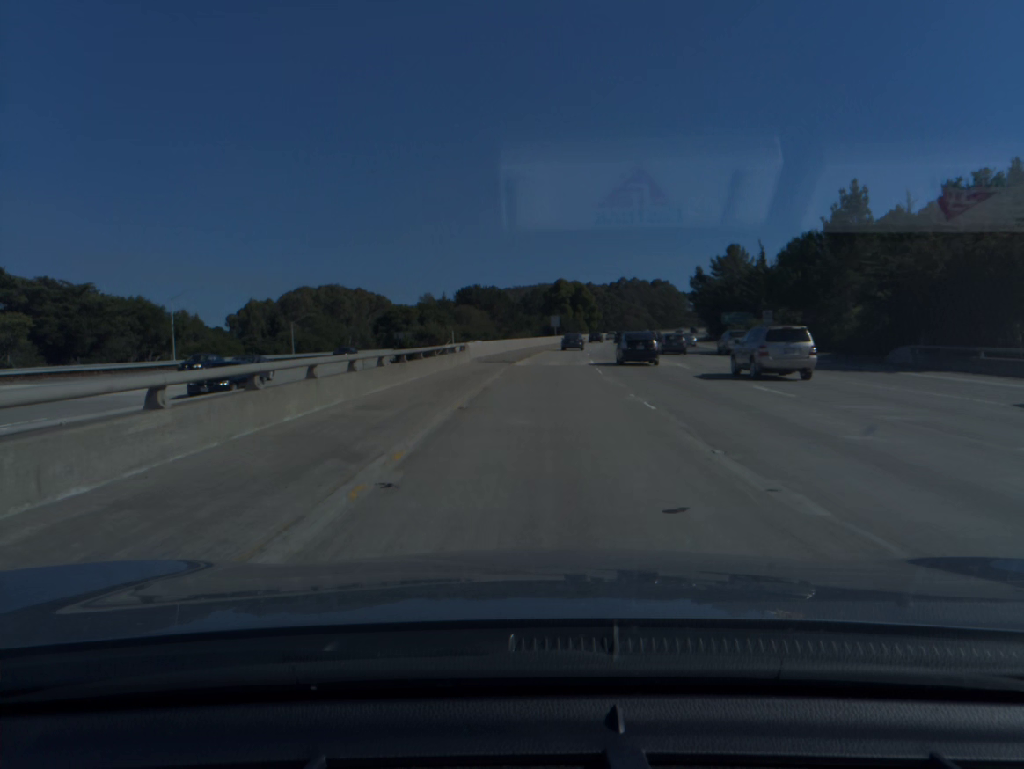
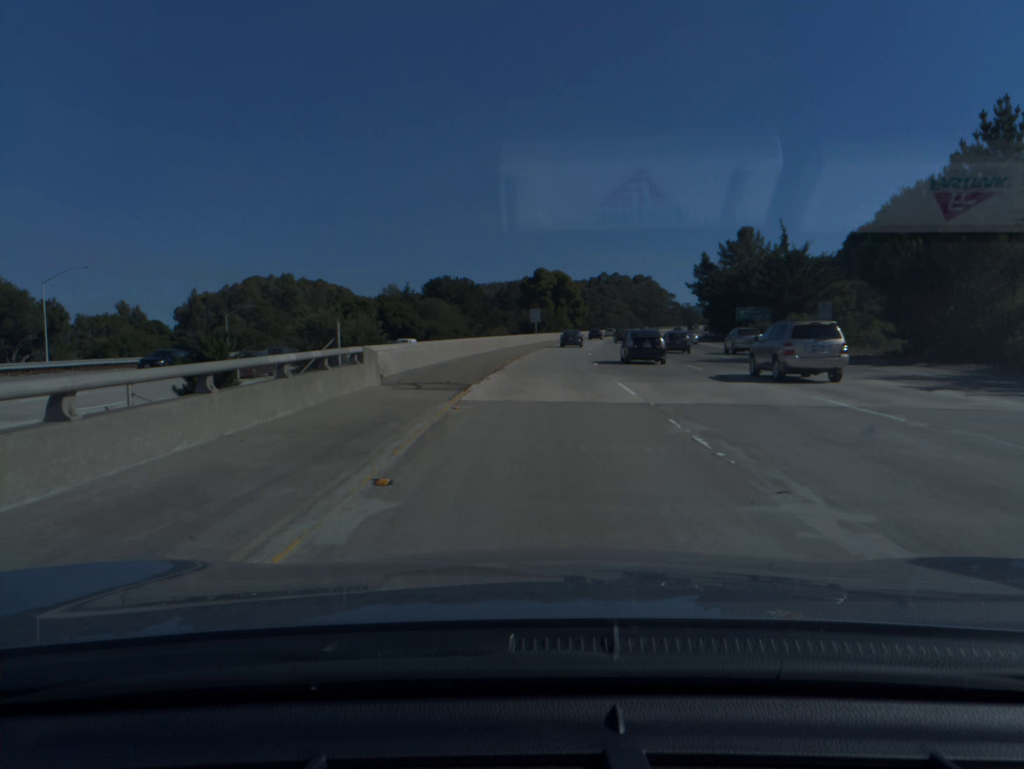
(+0.2, +20.0) m; +2°
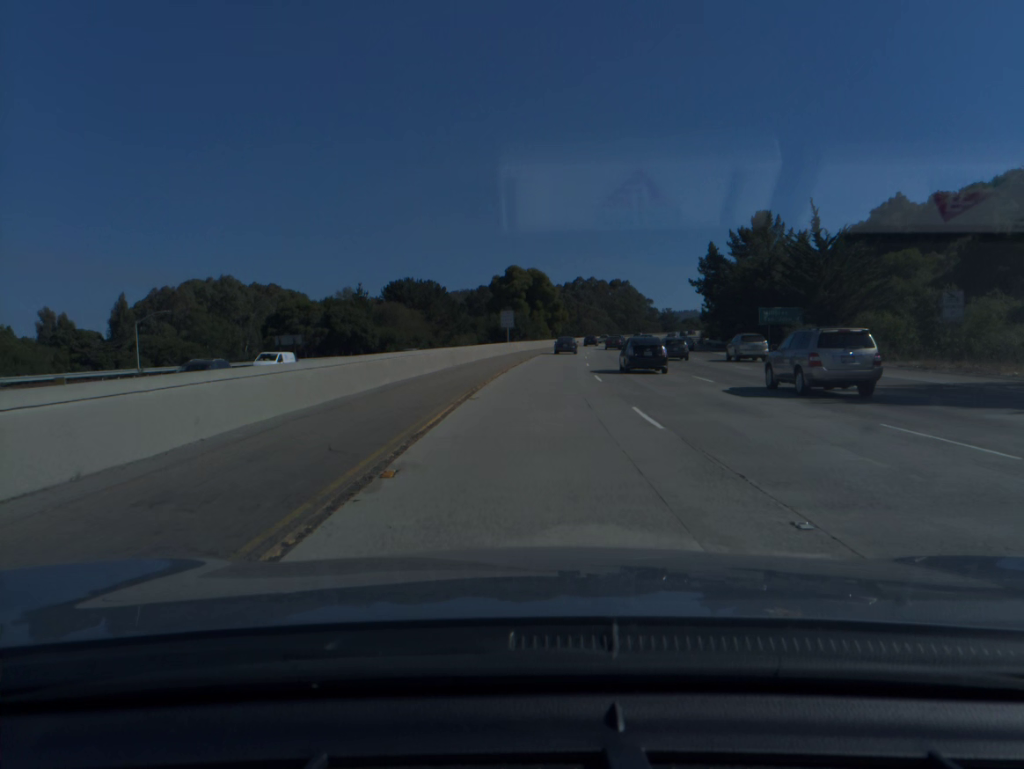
(+0.4, +20.0) m; +2°
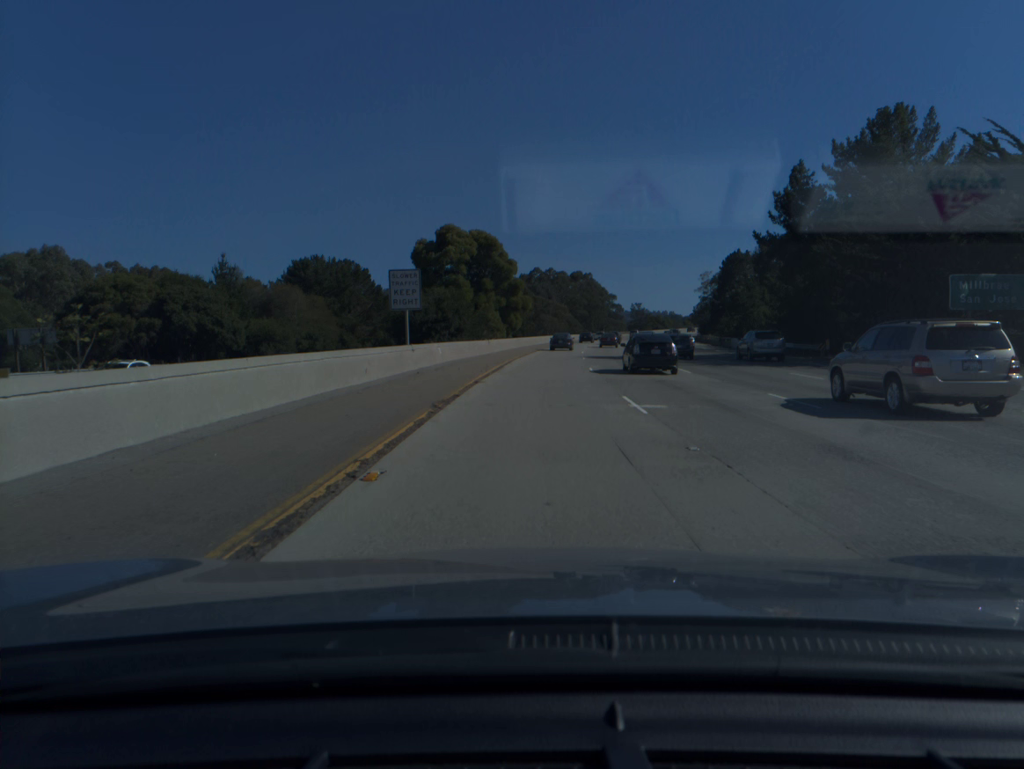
(+1.1, +40.0) m; +3°
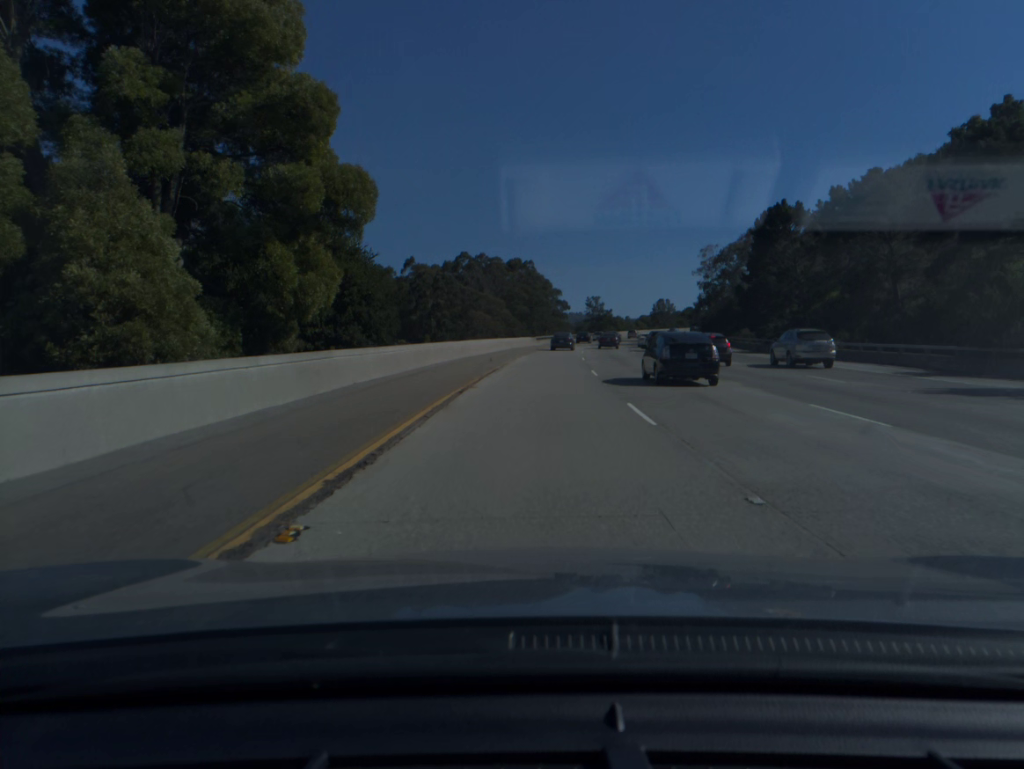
(+2.5, +60.4) m; +5°
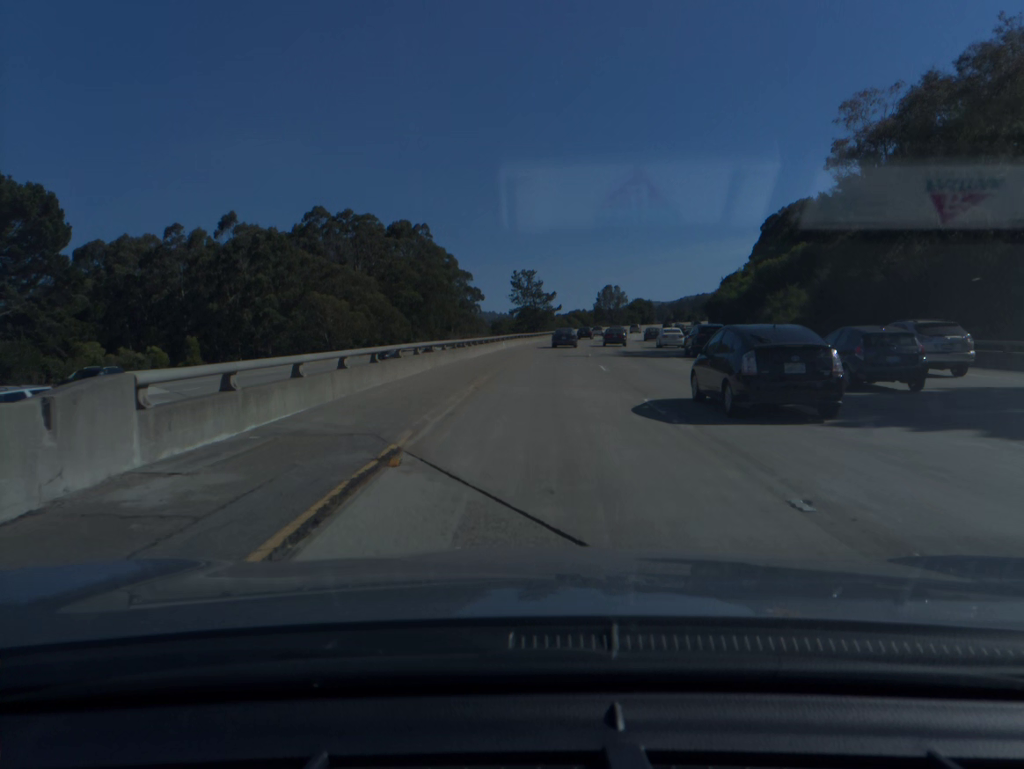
(+4.3, +79.8) m; +6°
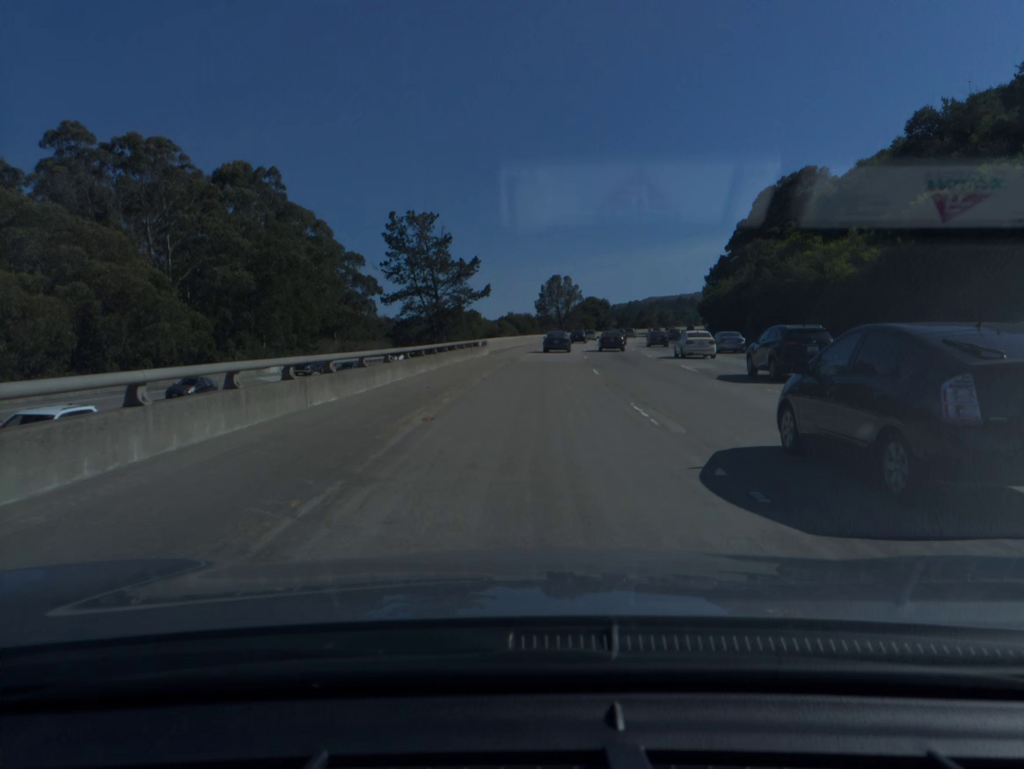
(+2.7, +58.4) m; +5°
